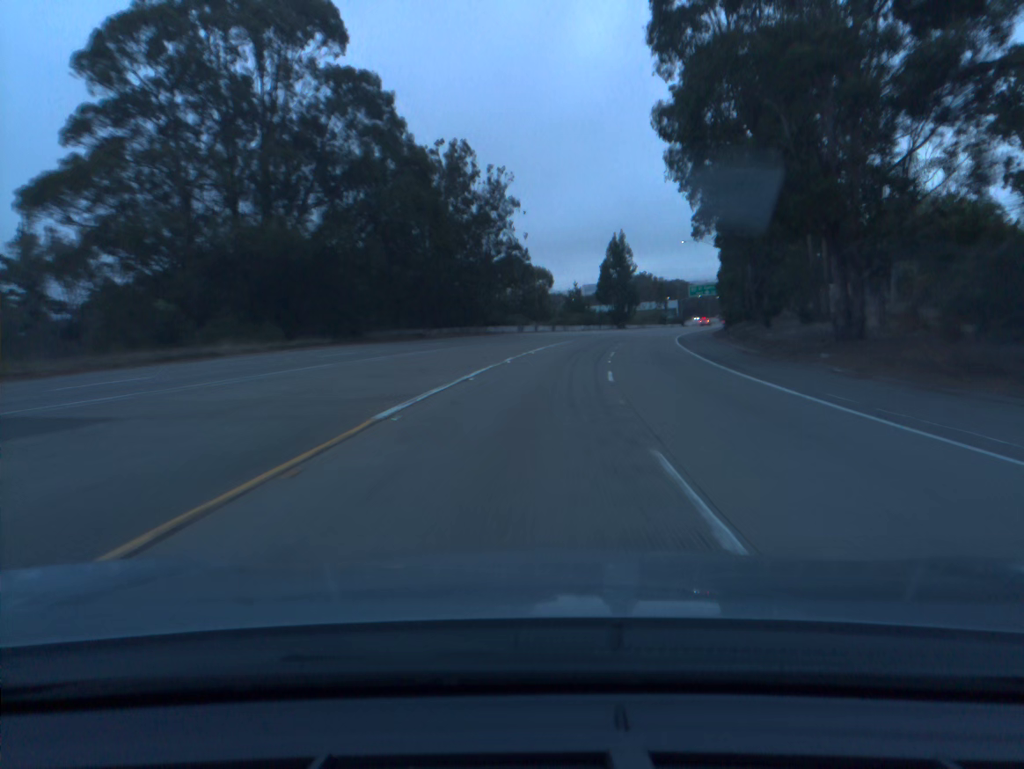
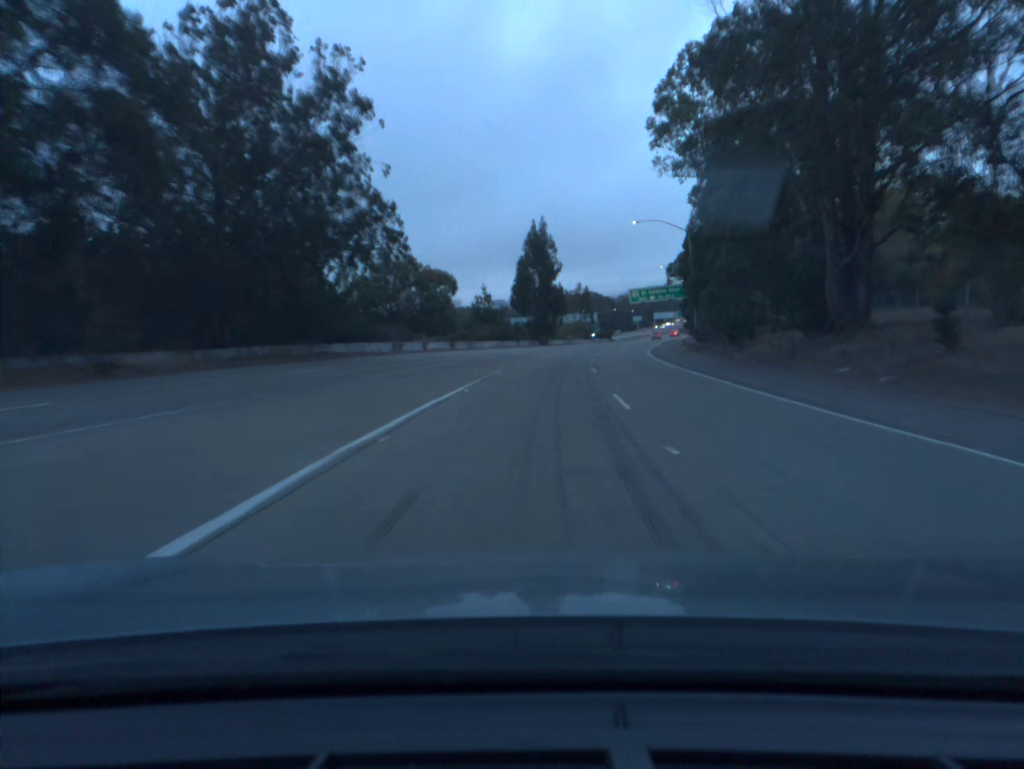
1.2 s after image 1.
(+2.0, +34.2) m; +7°
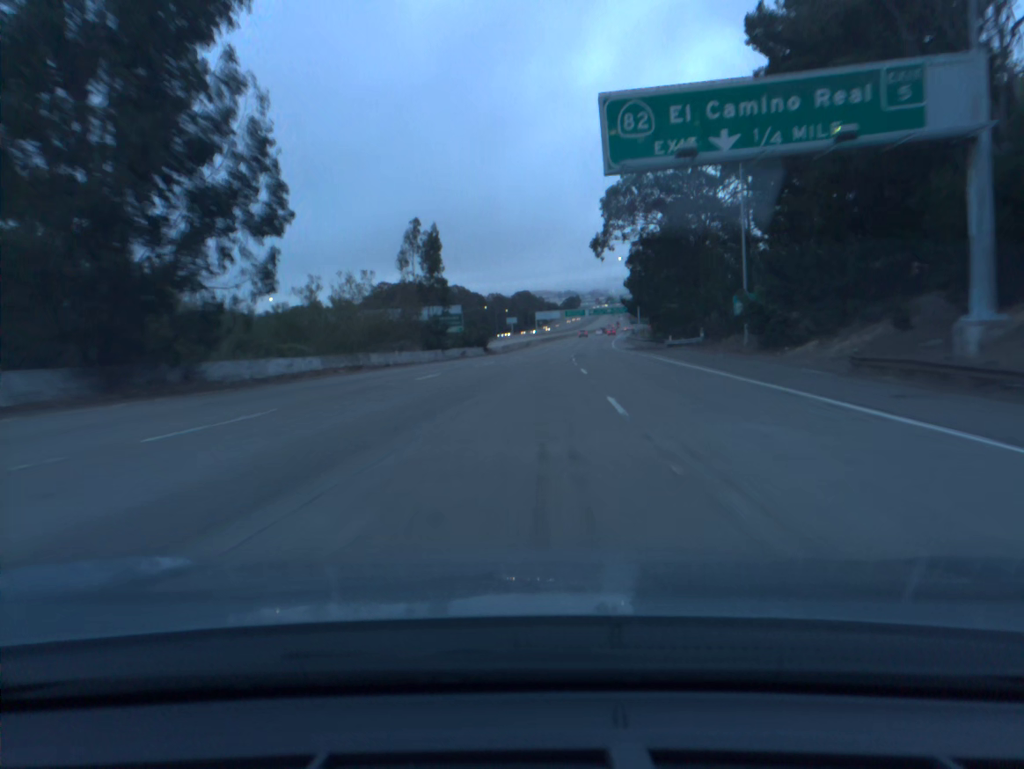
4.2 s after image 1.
(+8.4, +88.9) m; +10°
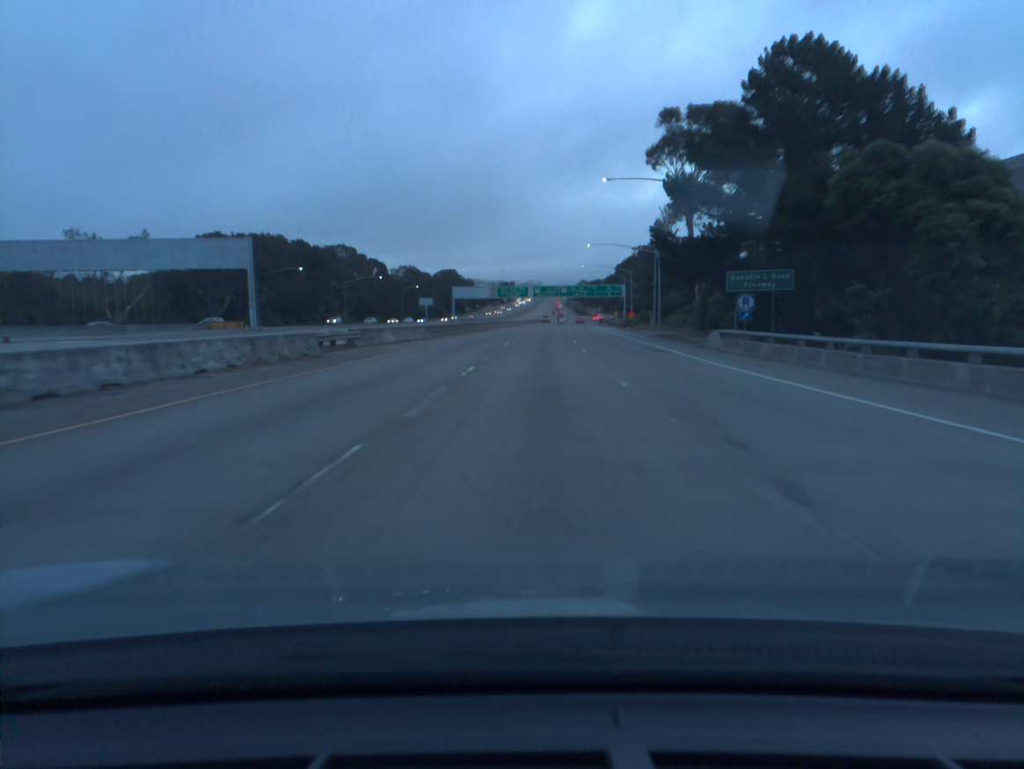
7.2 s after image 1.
(+4.4, +95.2) m; +5°
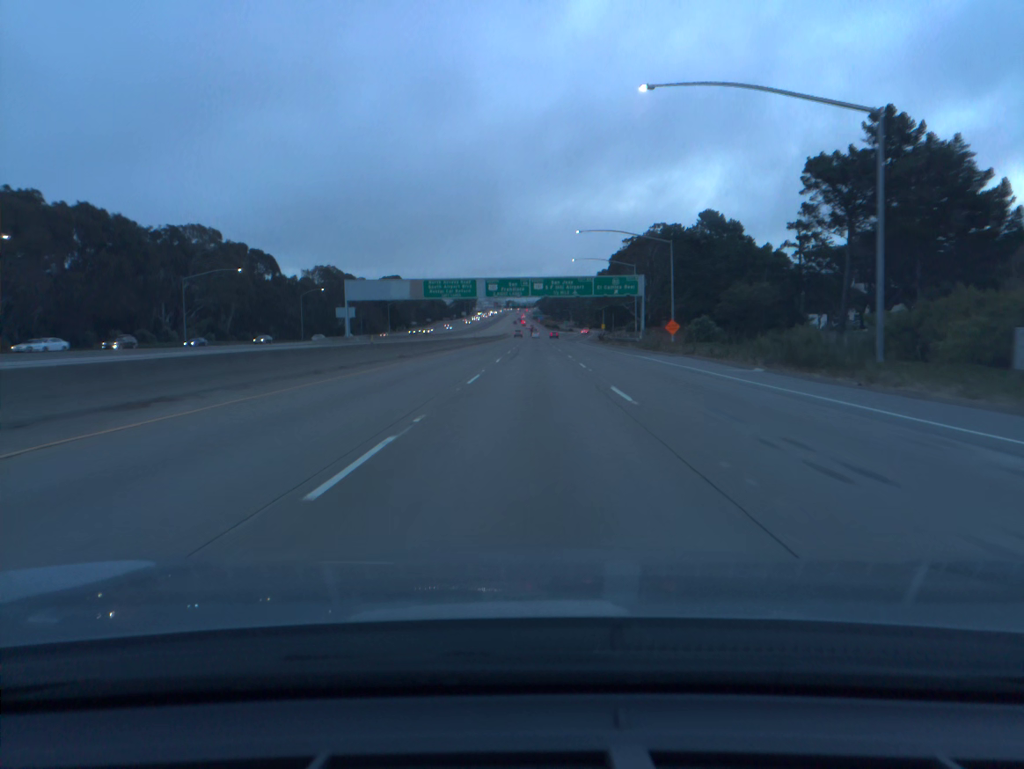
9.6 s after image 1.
(+2.1, +78.4) m; +3°
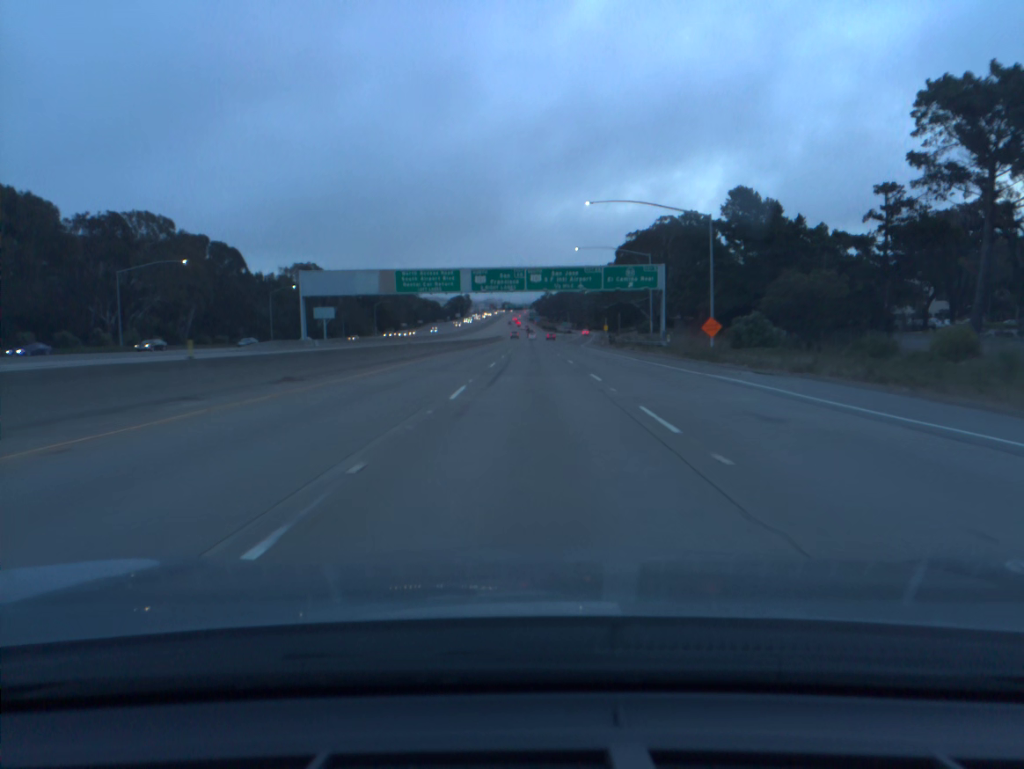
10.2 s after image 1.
(+0.1, +19.8) m; 0°
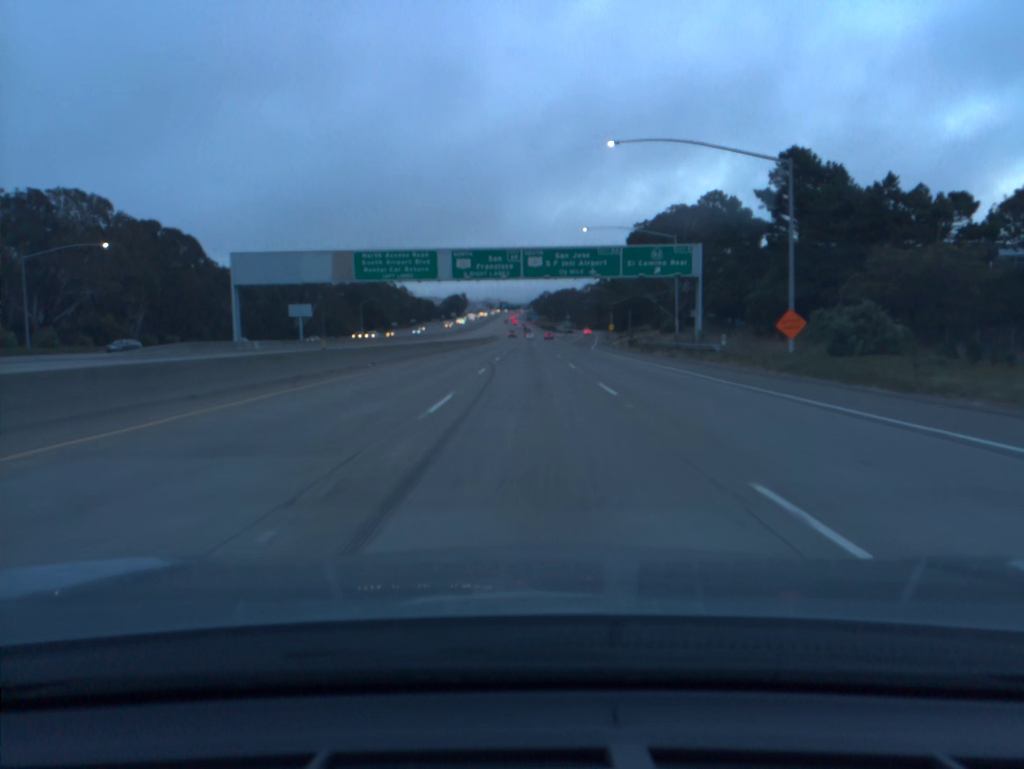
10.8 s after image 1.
(0.0, +20.0) m; 0°
